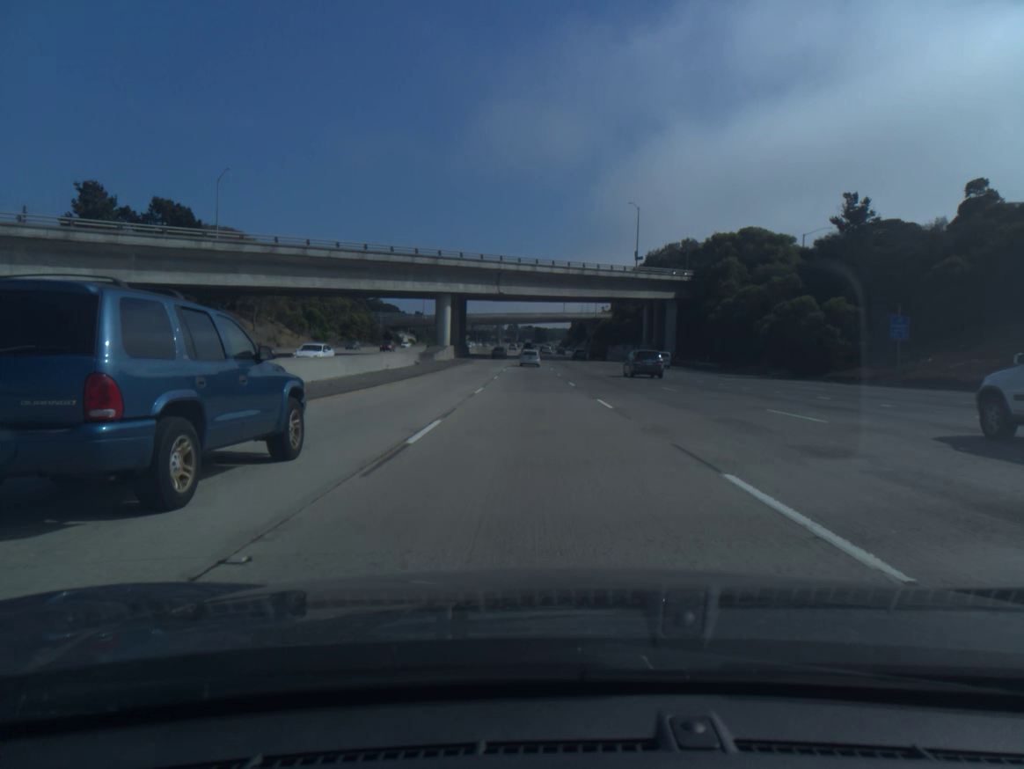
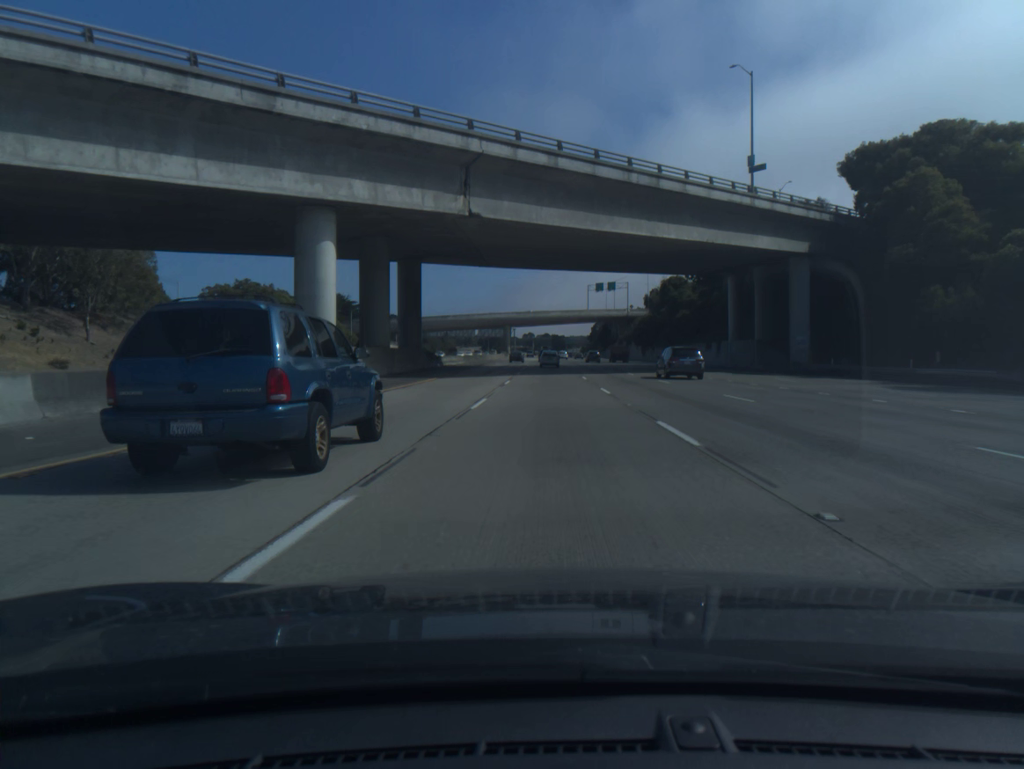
(-0.9, +51.8) m; -1°
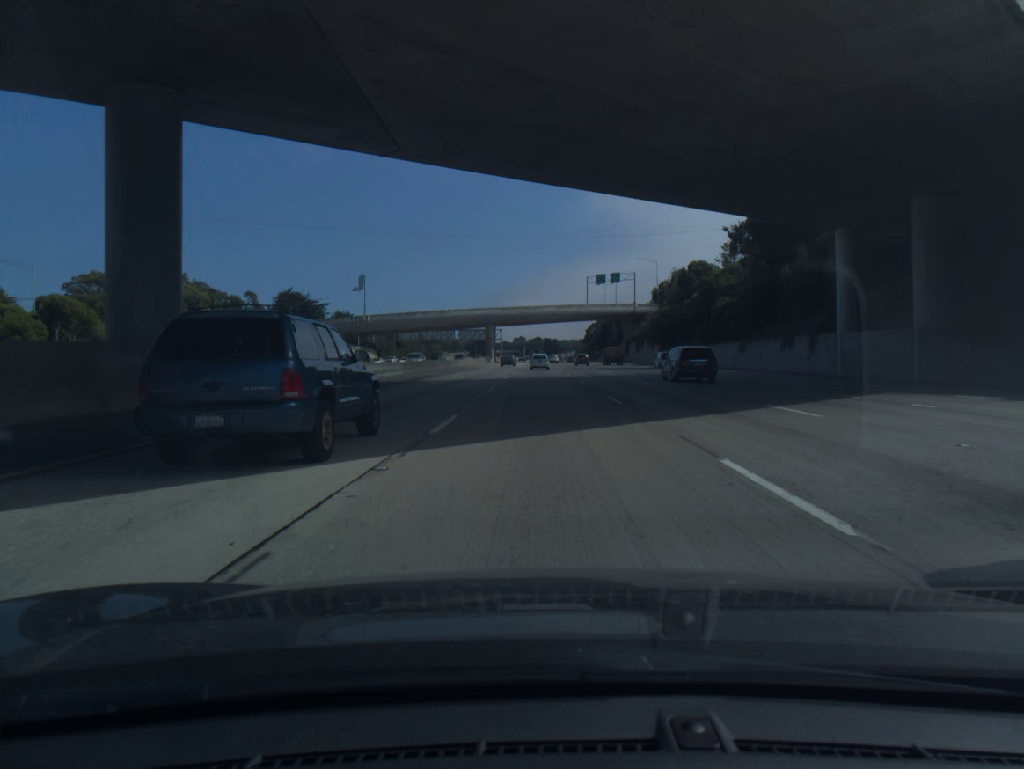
(+0.2, +34.6) m; +1°
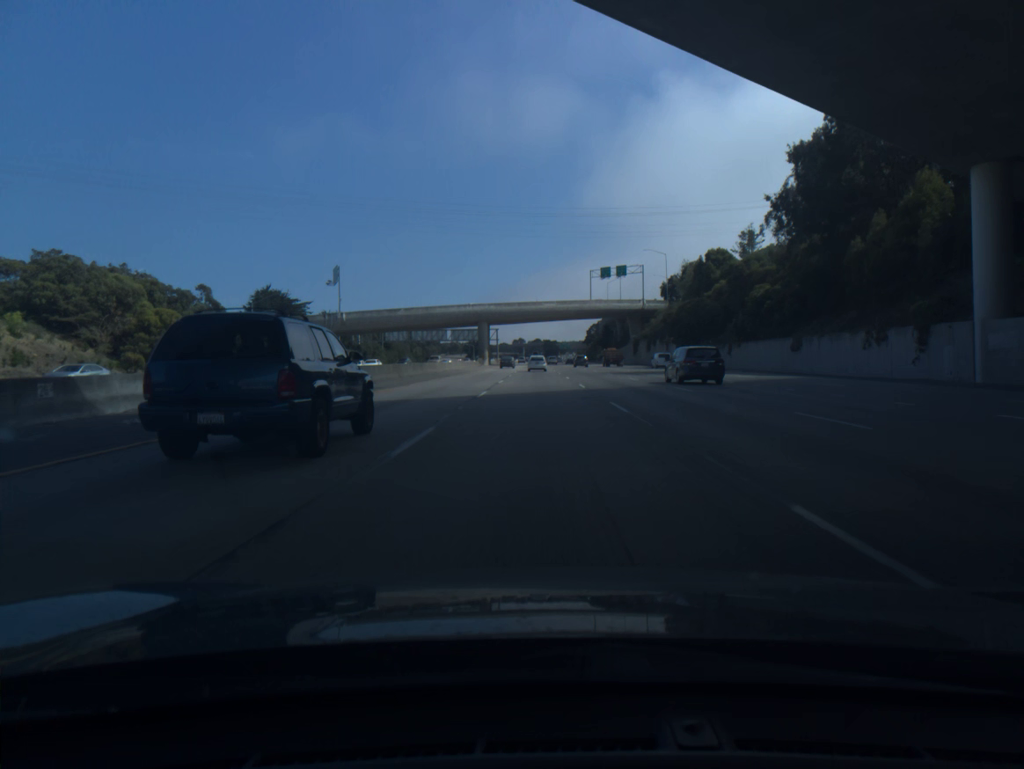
(0.0, +17.3) m; 0°
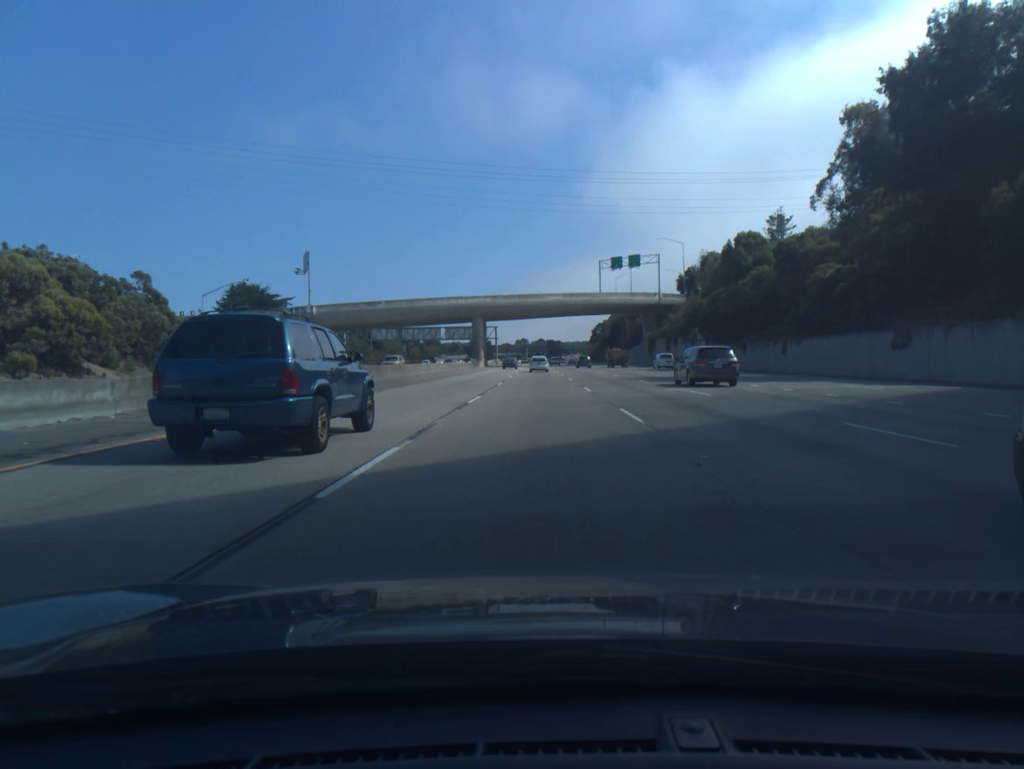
(0.0, +17.3) m; 0°
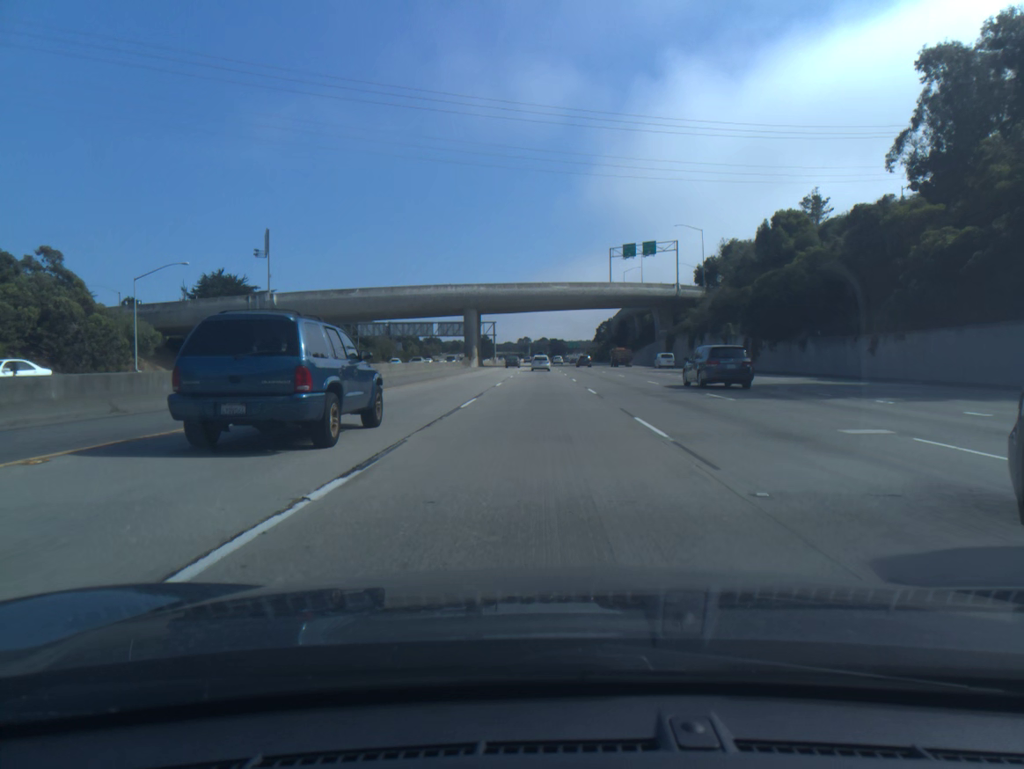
(0.0, +17.3) m; 0°
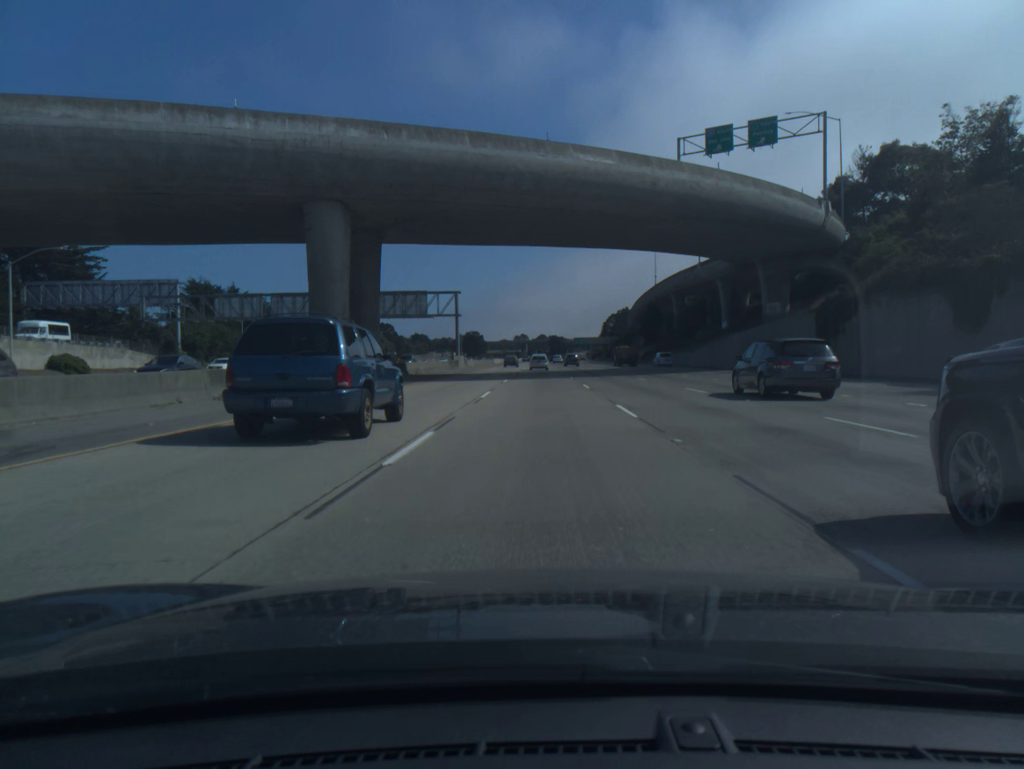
(-0.2, +69.0) m; 0°
